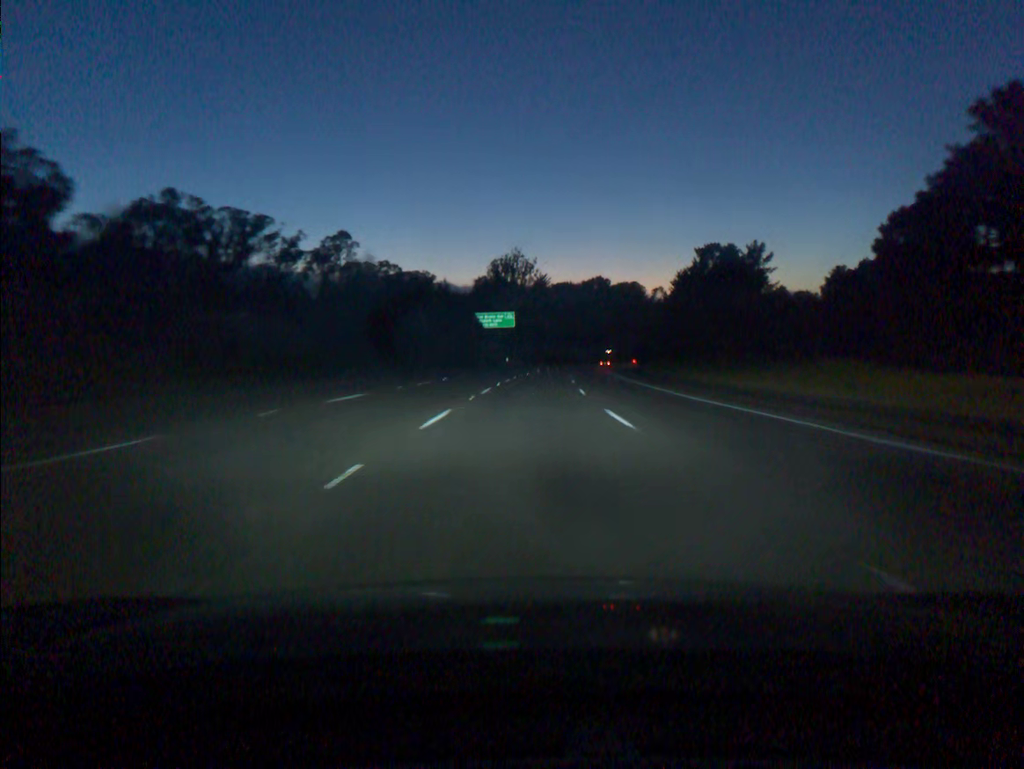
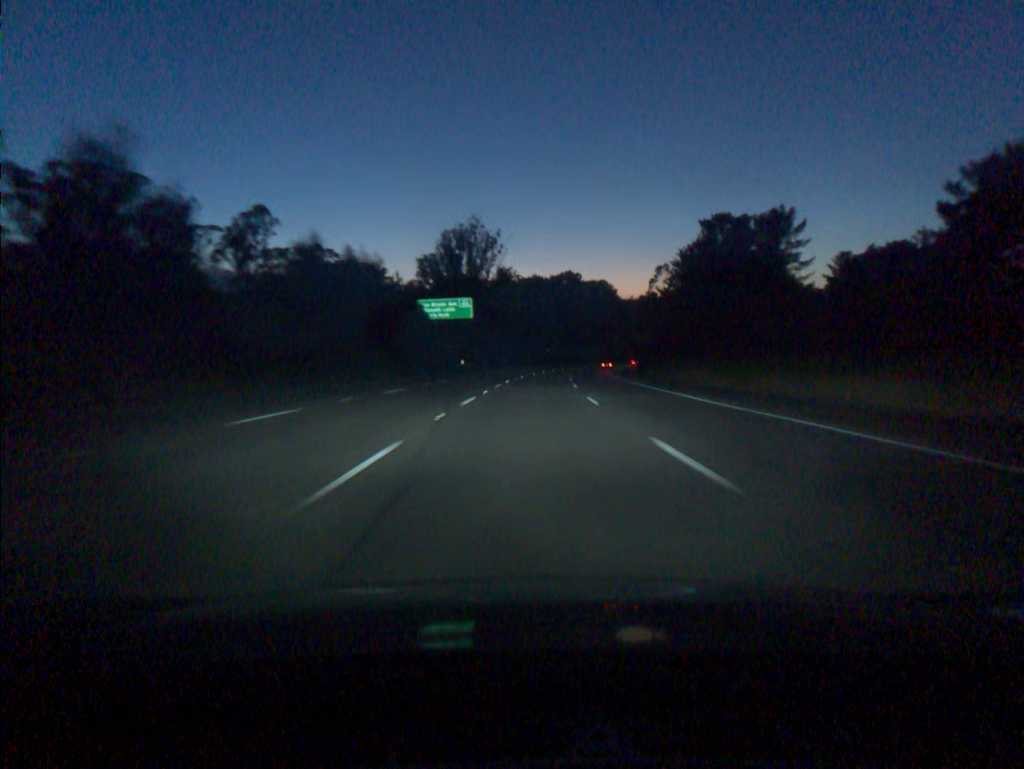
(+0.7, +35.9) m; +2°
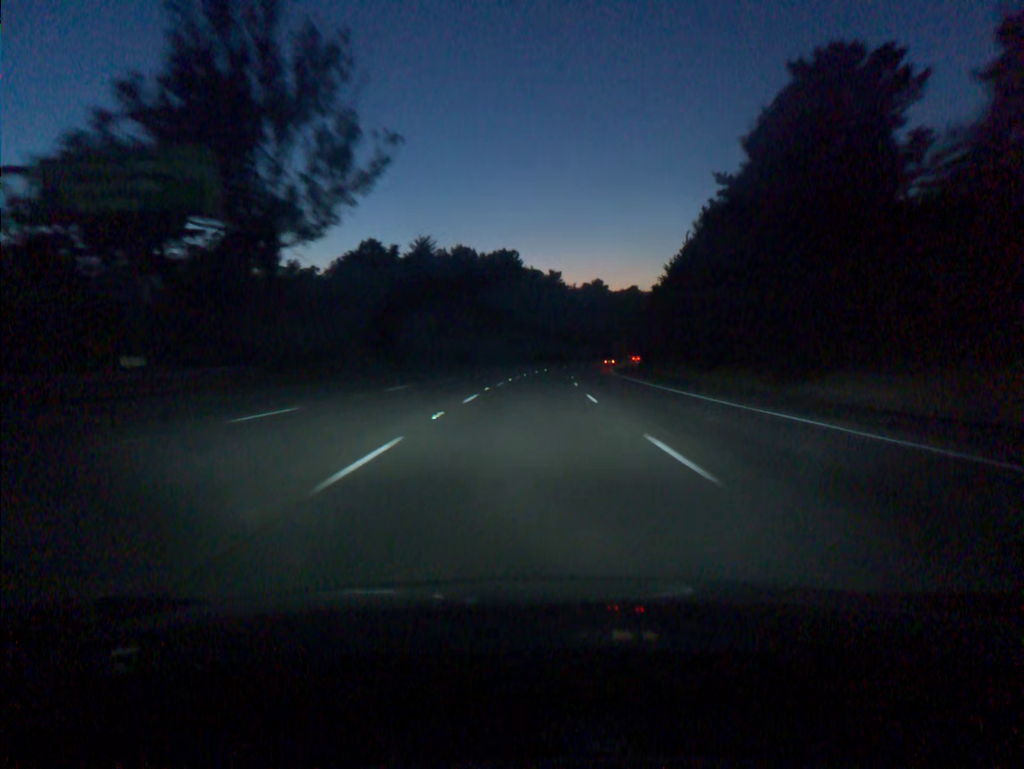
(+3.2, +72.5) m; +5°
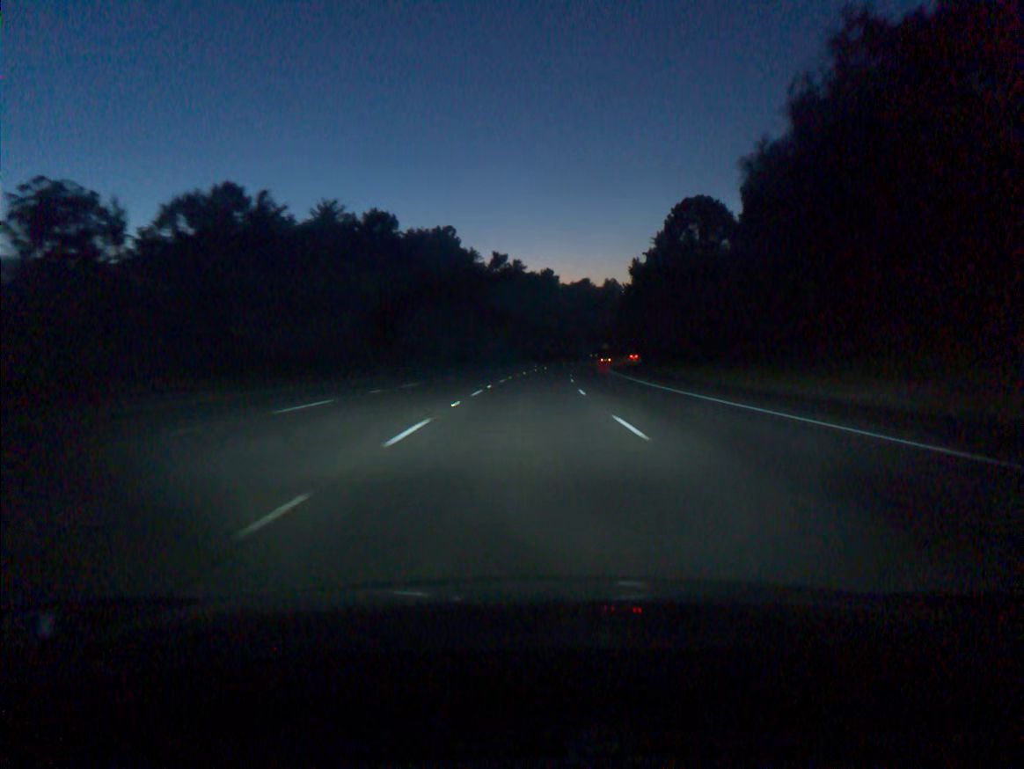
(+2.0, +54.8) m; +4°
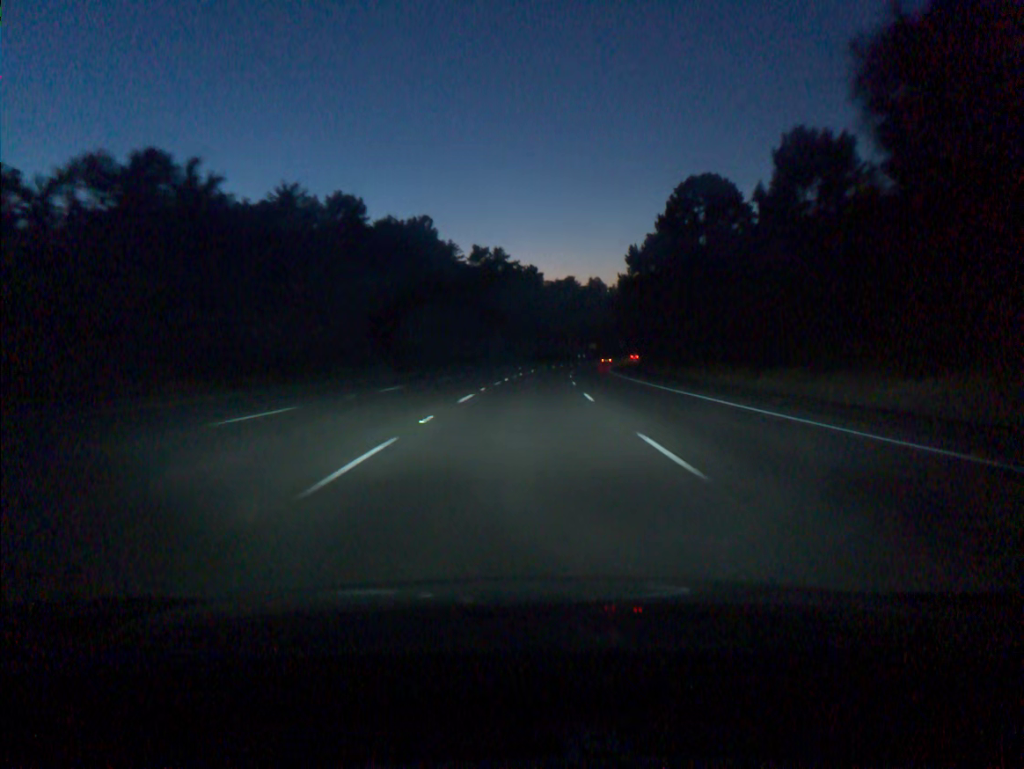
(+0.2, +18.3) m; +1°
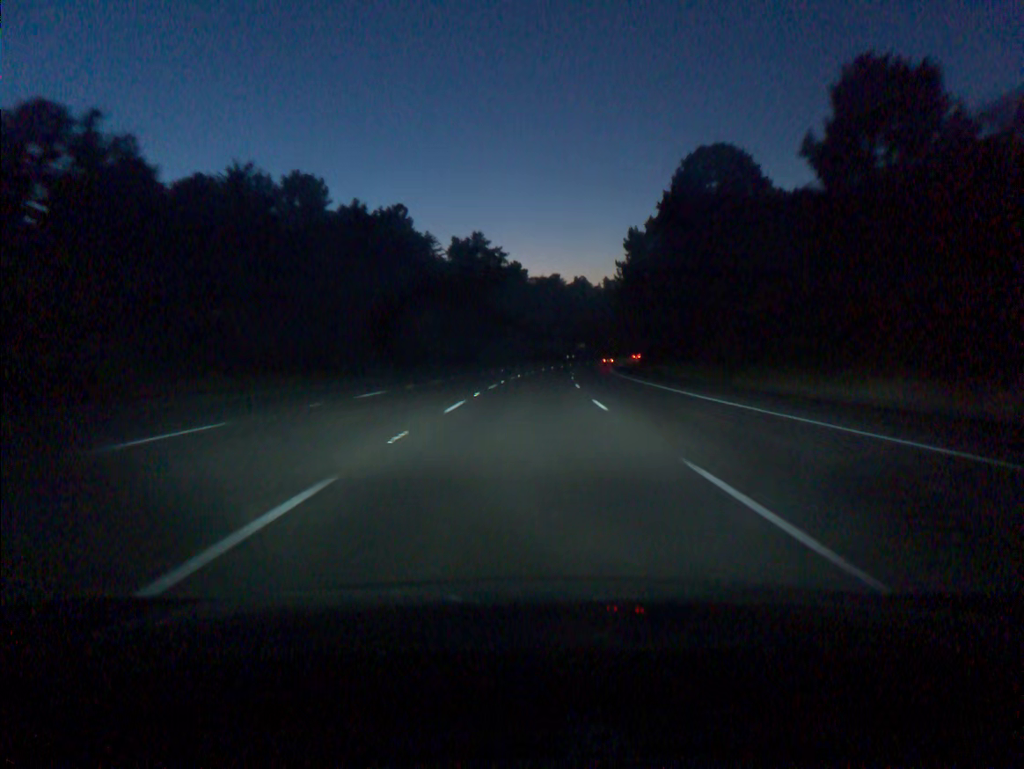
(+0.2, +18.3) m; +1°
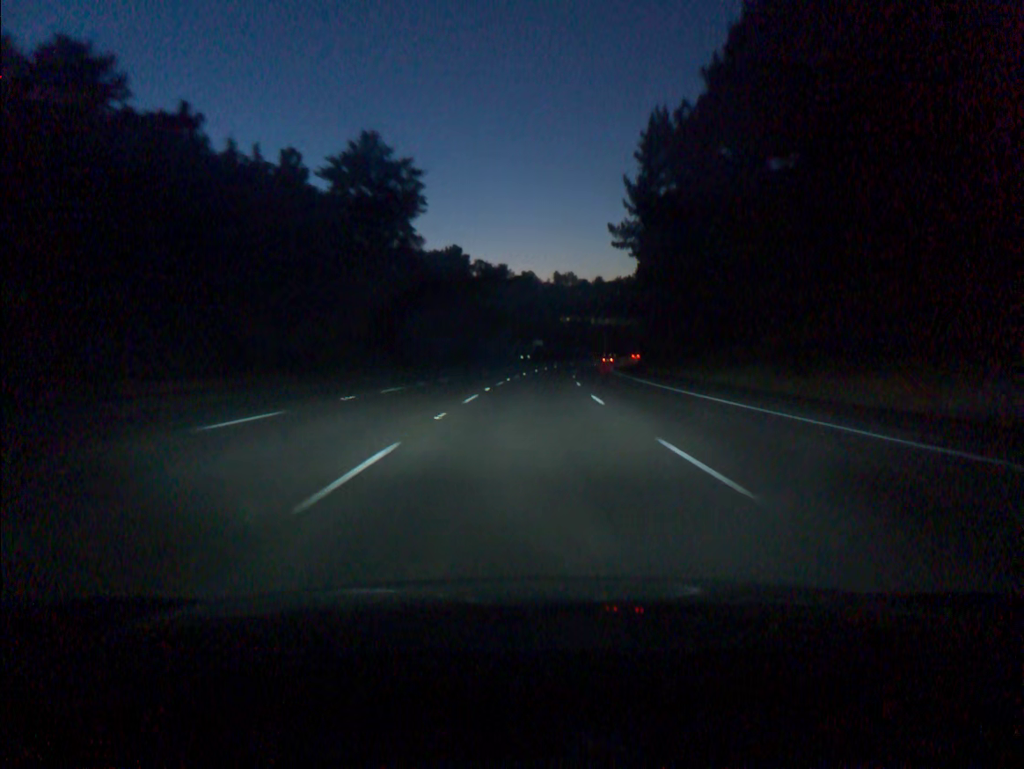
(+1.8, +55.1) m; +4°
